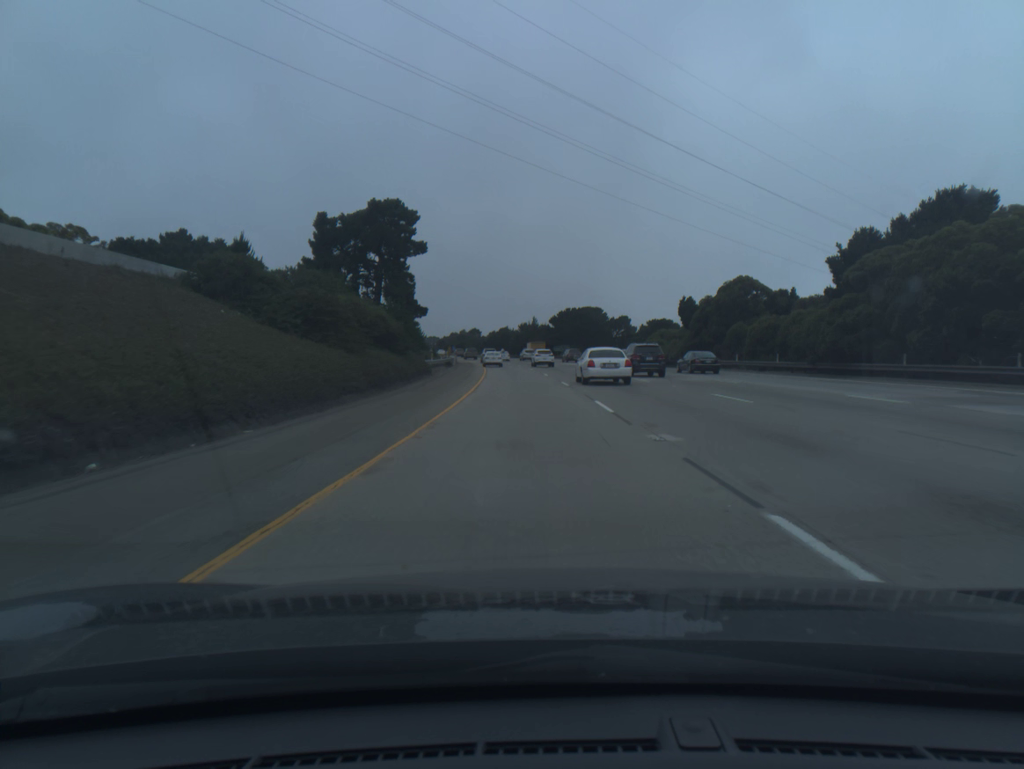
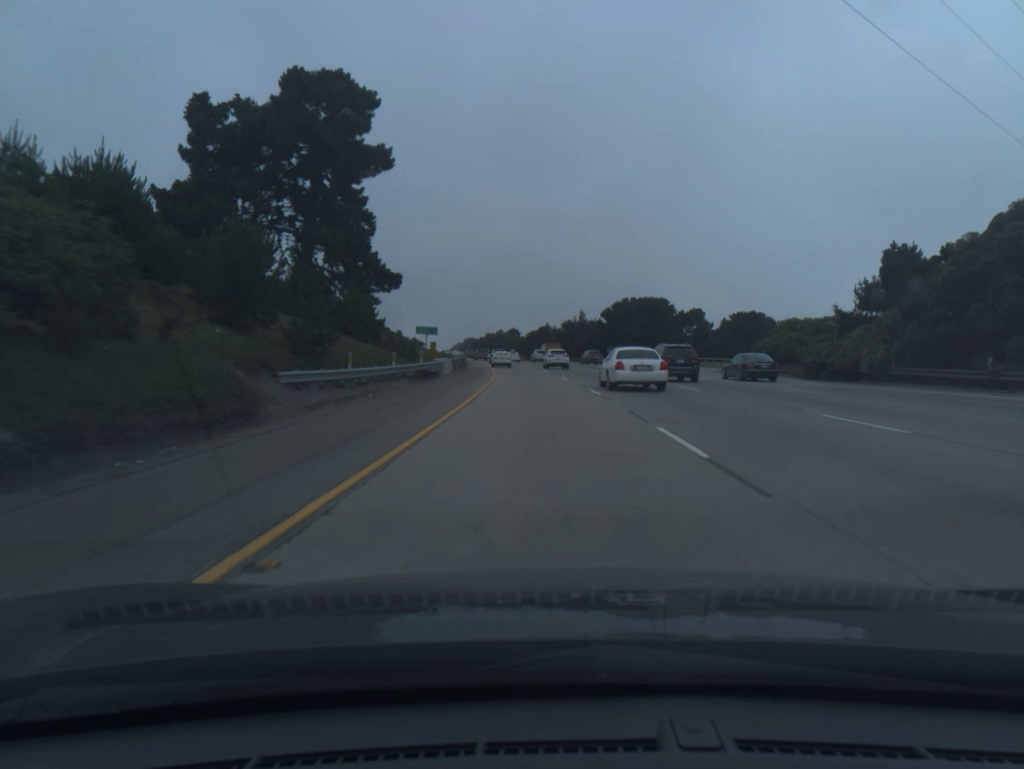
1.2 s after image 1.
(-1.0, +36.3) m; -3°
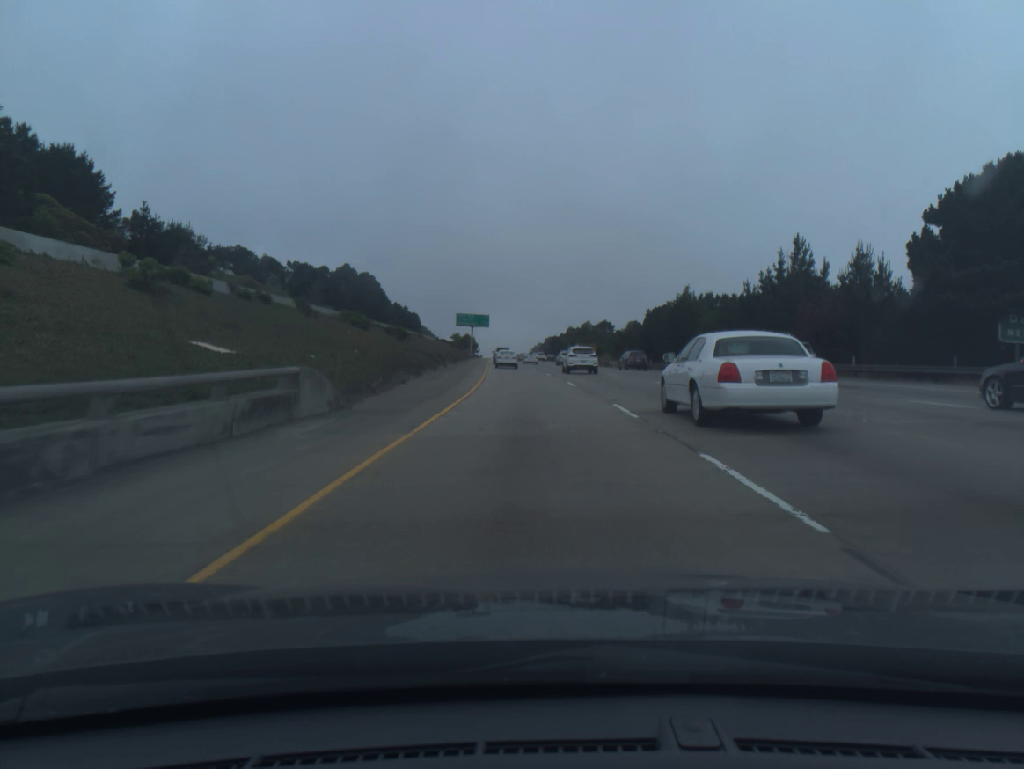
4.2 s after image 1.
(-4.5, +91.1) m; -6°
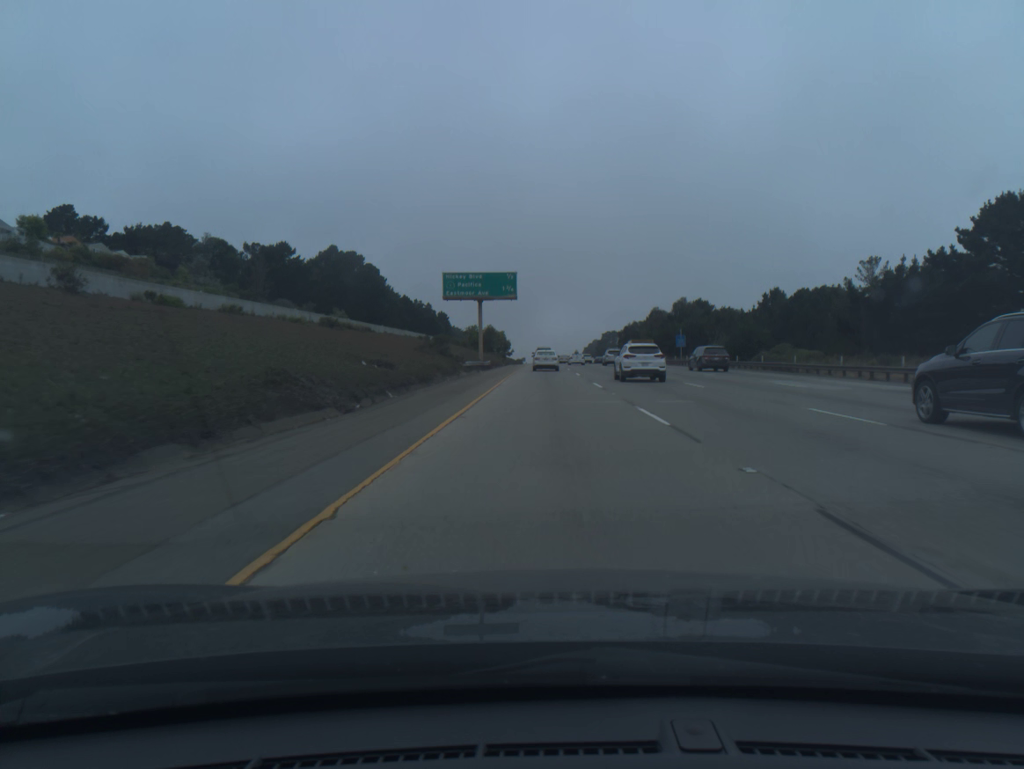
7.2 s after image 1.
(-4.6, +88.3) m; -4°
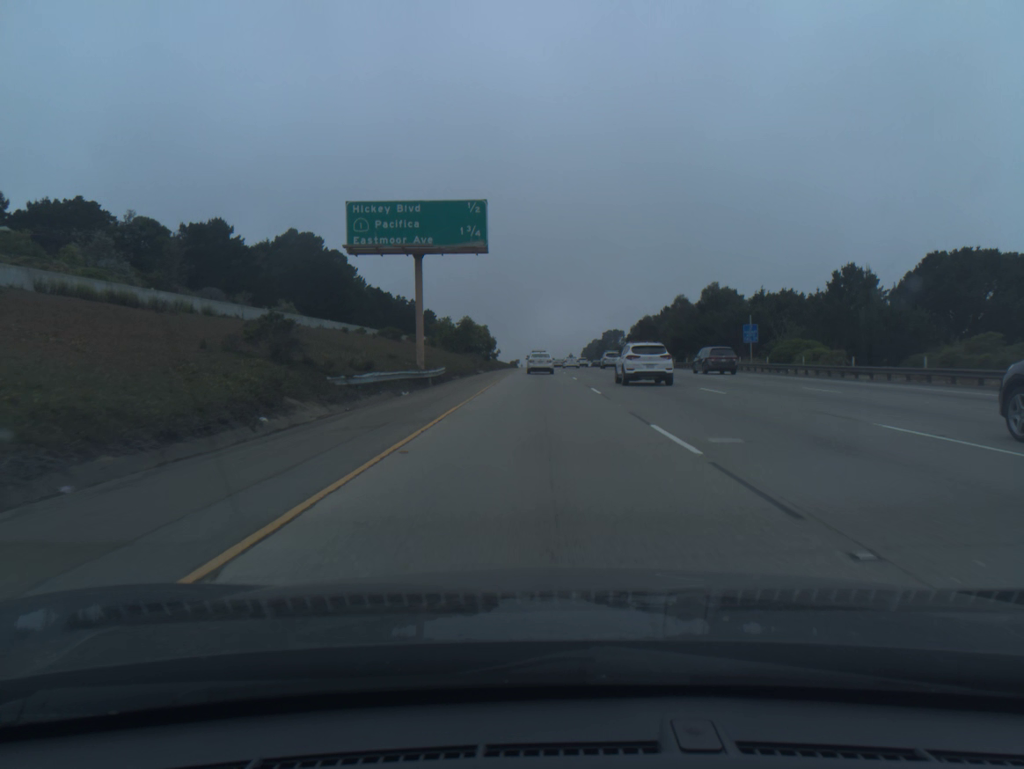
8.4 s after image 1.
(+0.1, +33.6) m; 0°
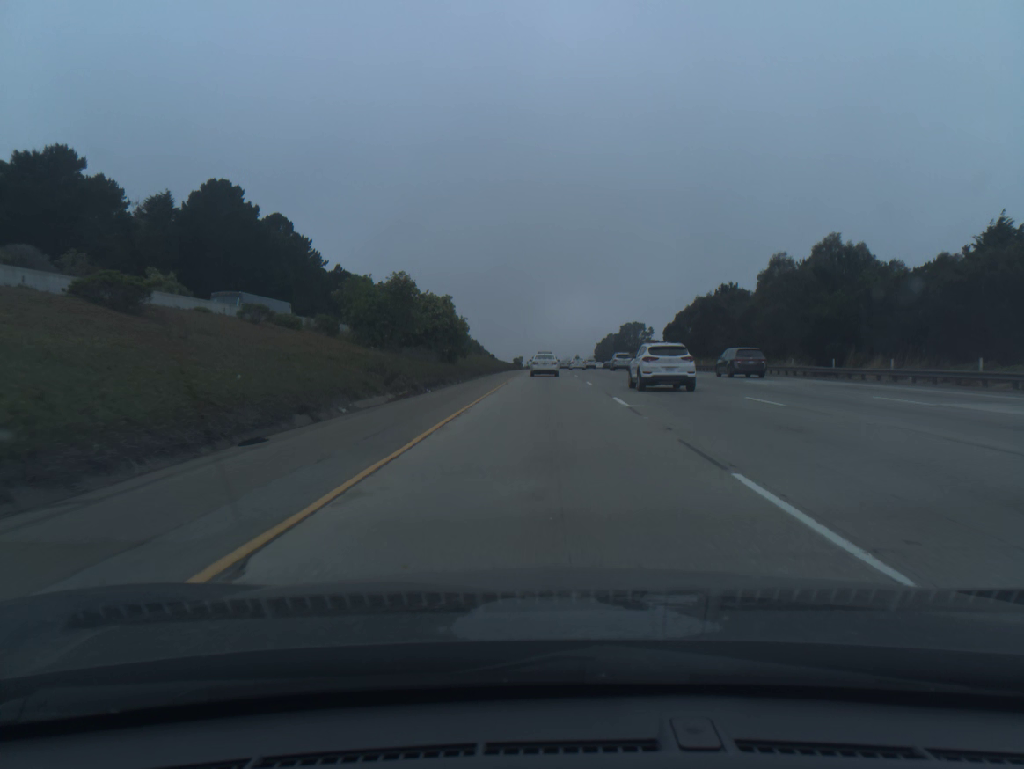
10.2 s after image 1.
(-0.3, +49.0) m; -1°
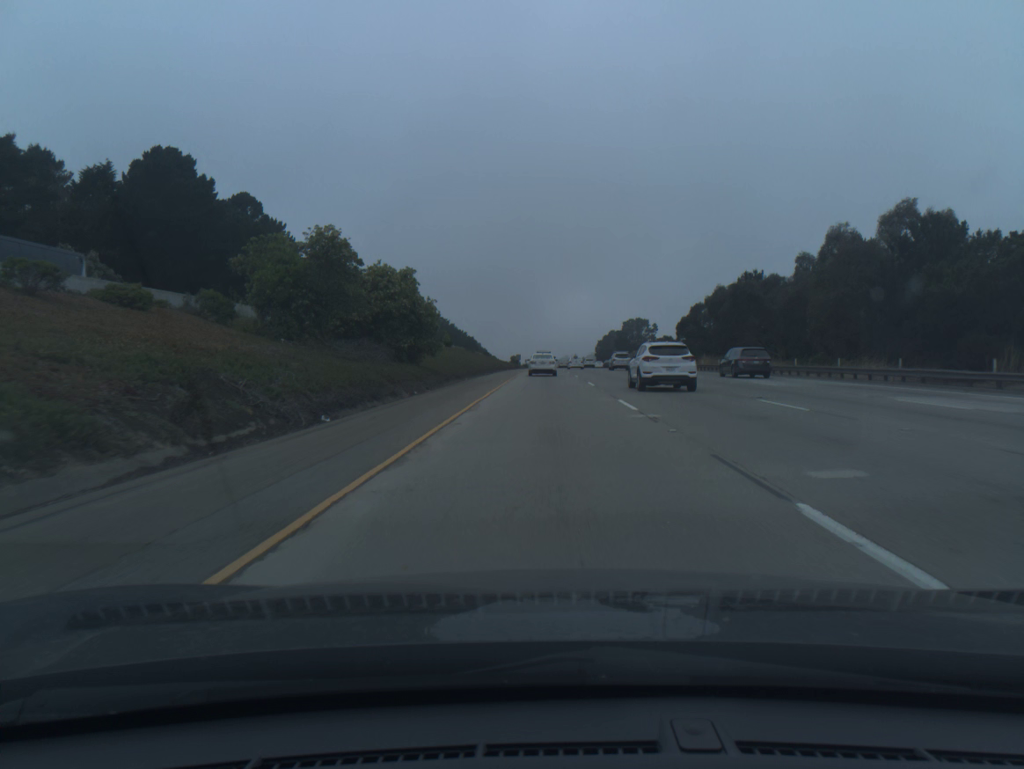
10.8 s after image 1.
(0.0, +16.1) m; 0°
